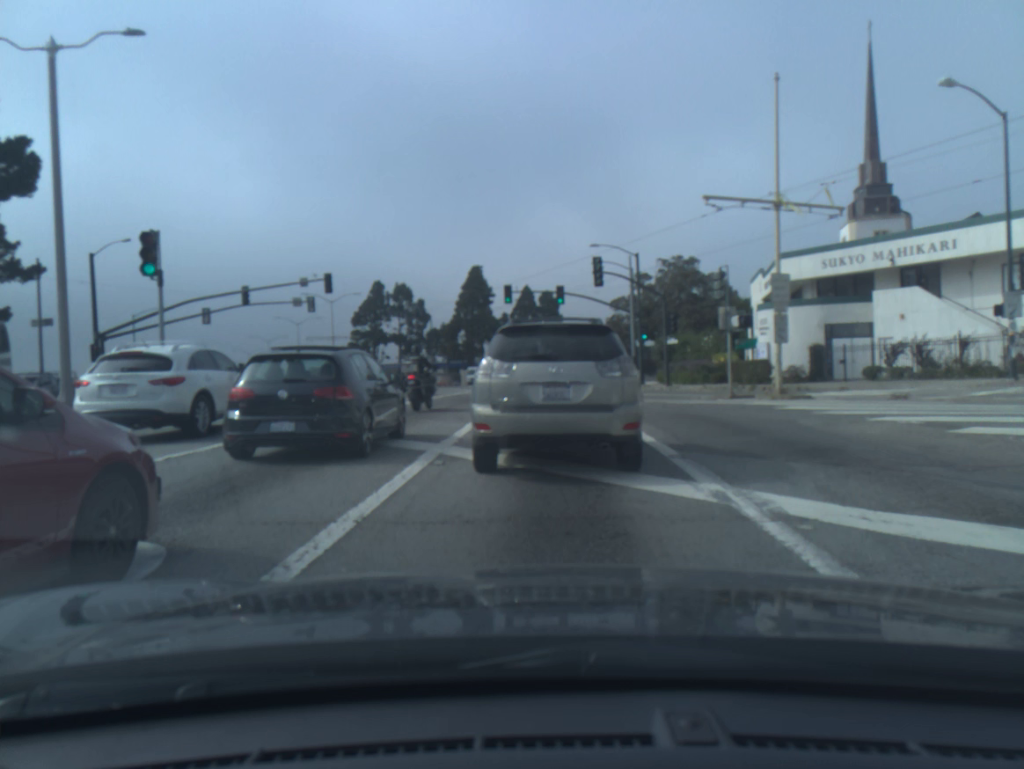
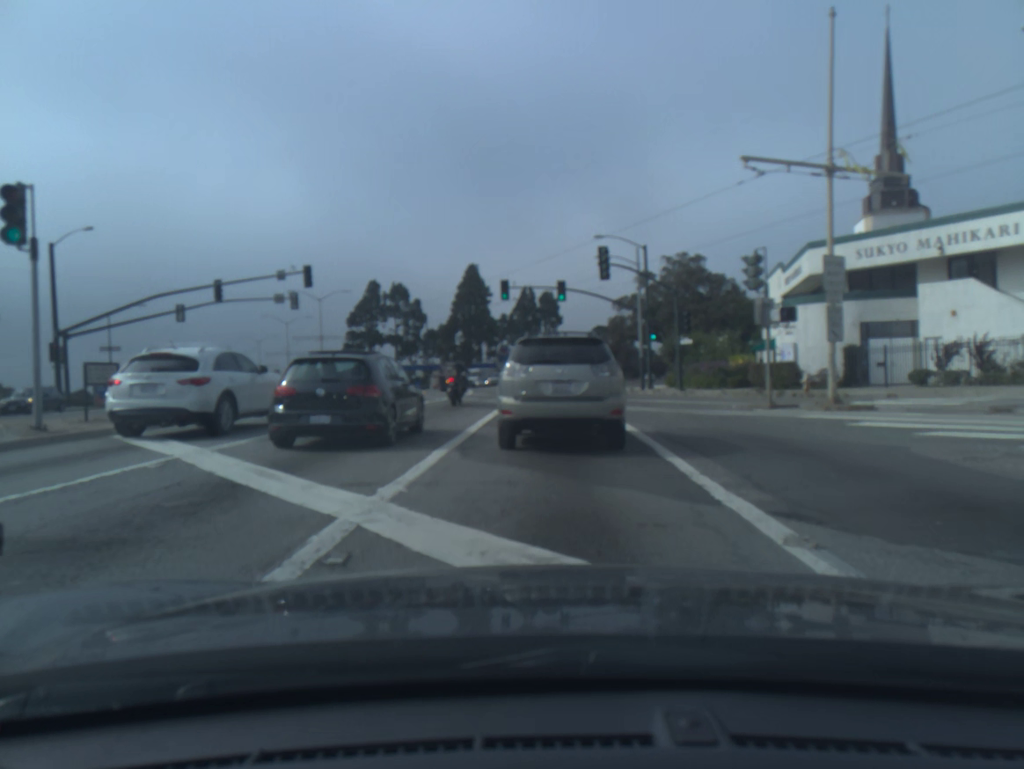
(0.0, +4.5) m; 0°
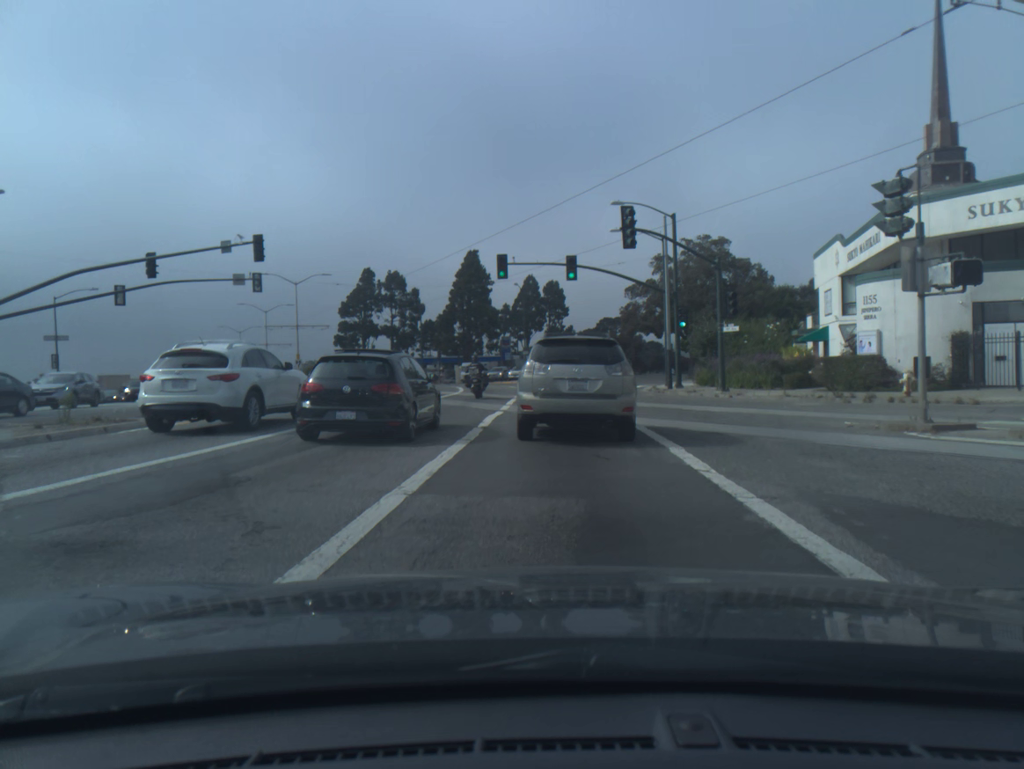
(0.0, +8.4) m; 0°
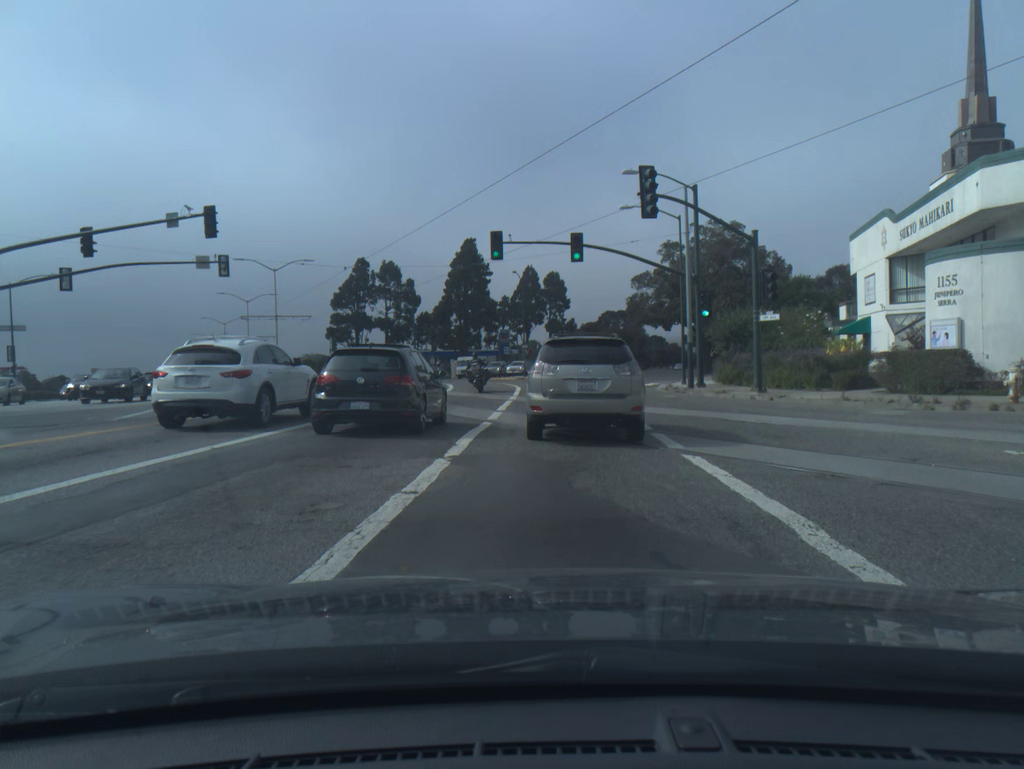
(0.0, +5.3) m; 0°
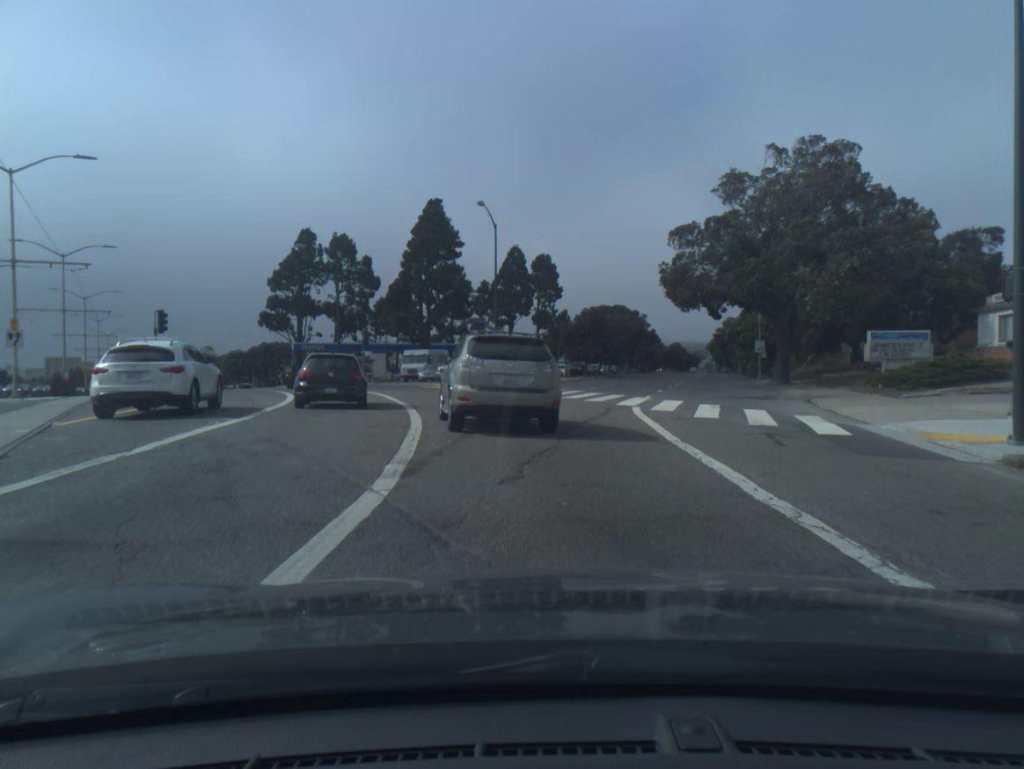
(+0.3, +31.6) m; +2°
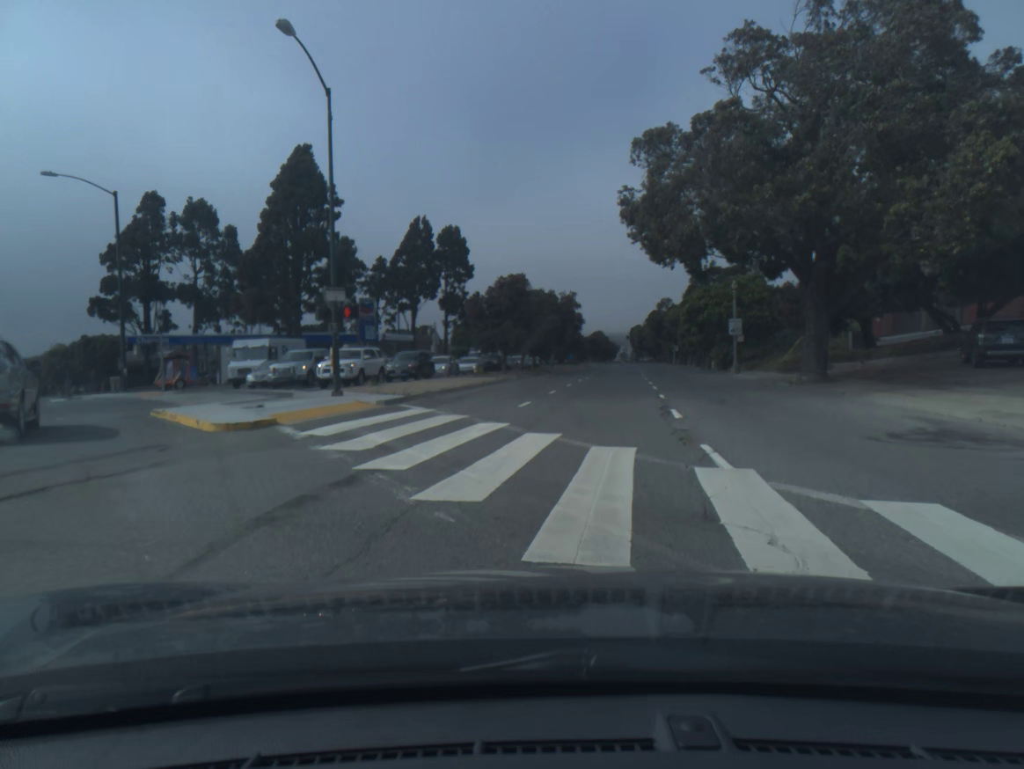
(+0.9, +21.3) m; +6°
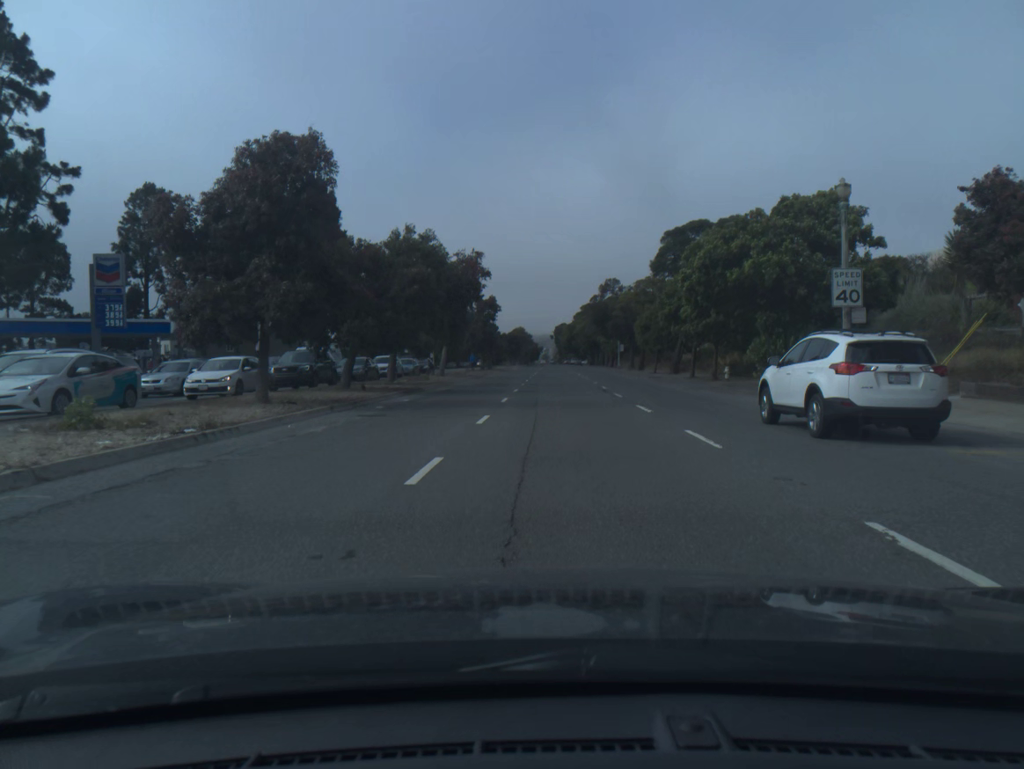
(+2.2, +33.8) m; +5°
